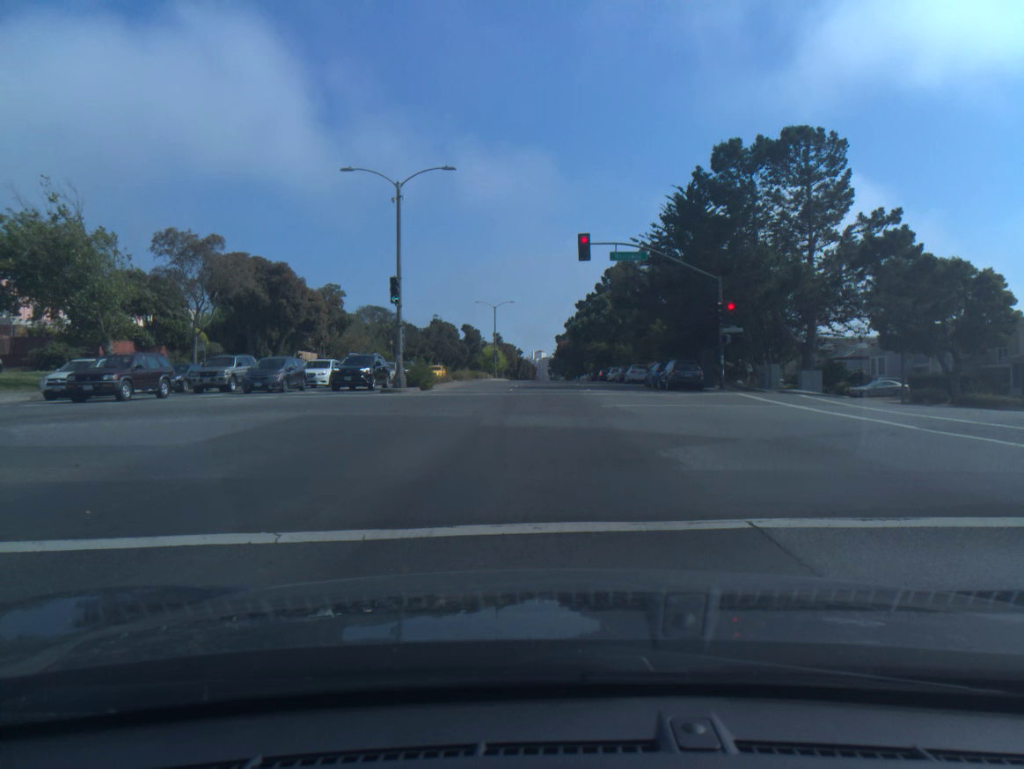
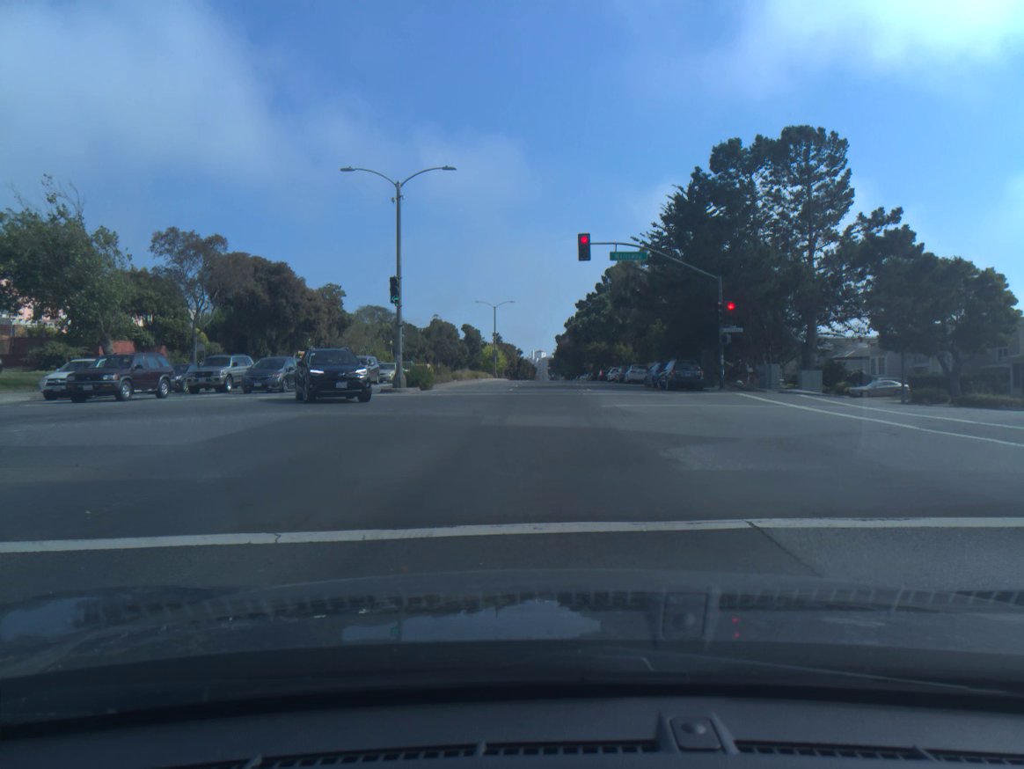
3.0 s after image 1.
(0.0, +0.1) m; 0°
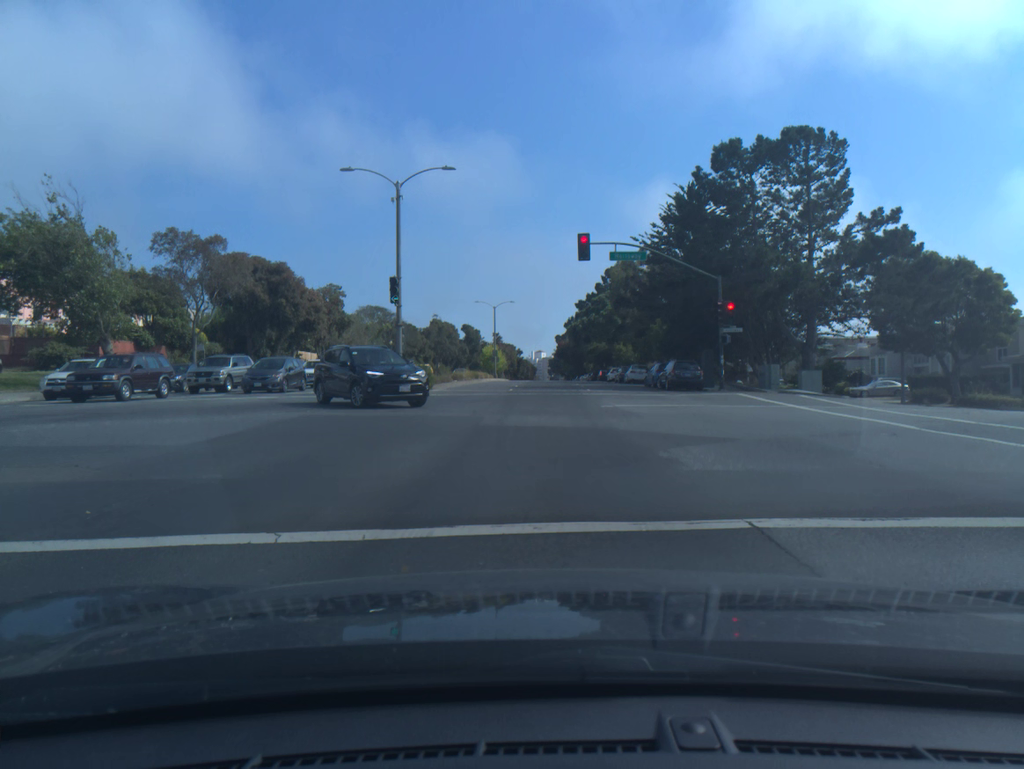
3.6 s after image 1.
(0.0, 0.0) m; 0°
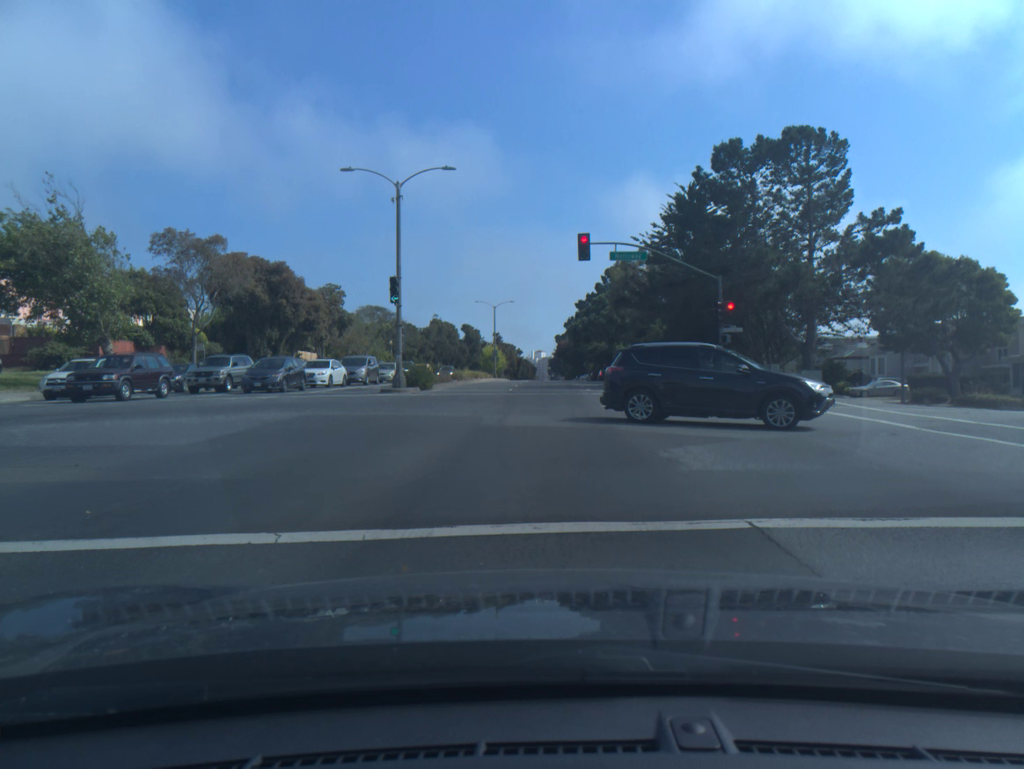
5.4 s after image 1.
(0.0, 0.0) m; 0°
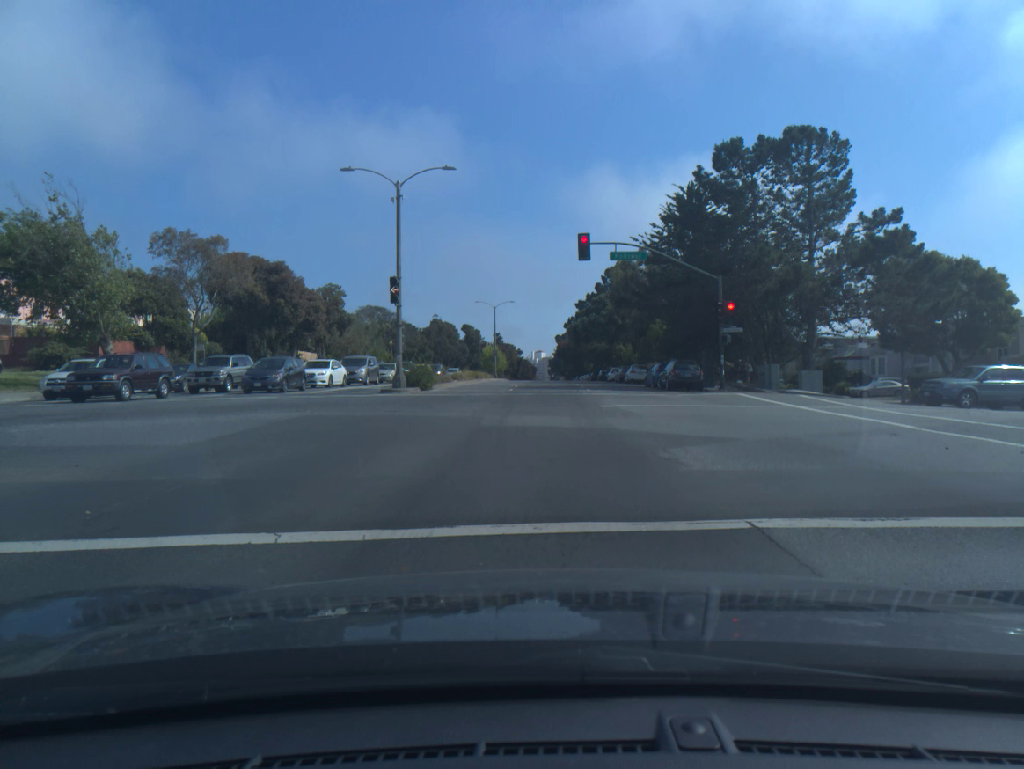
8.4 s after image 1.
(0.0, 0.0) m; 0°
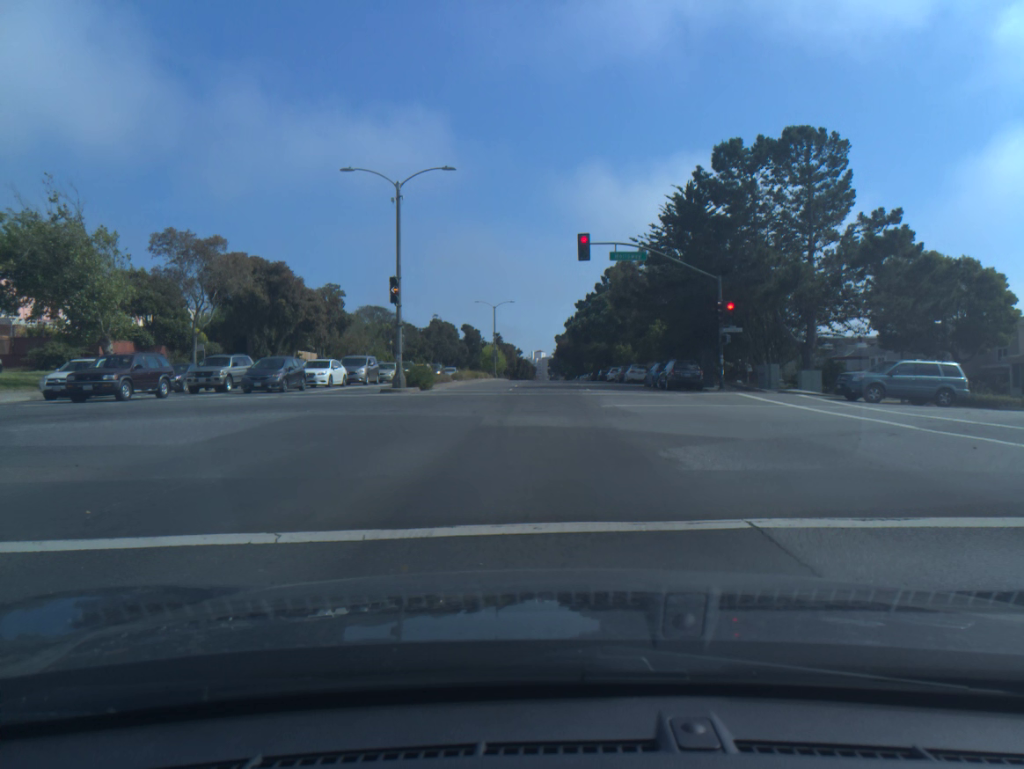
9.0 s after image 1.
(0.0, 0.0) m; 0°
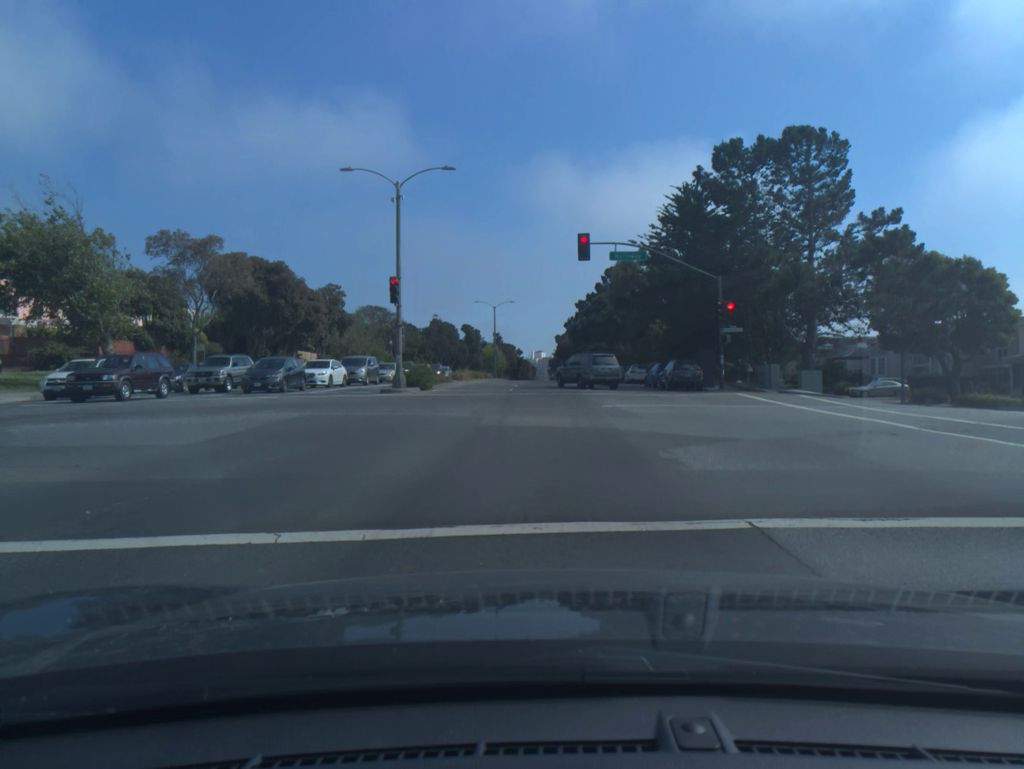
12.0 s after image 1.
(0.0, 0.0) m; 0°
